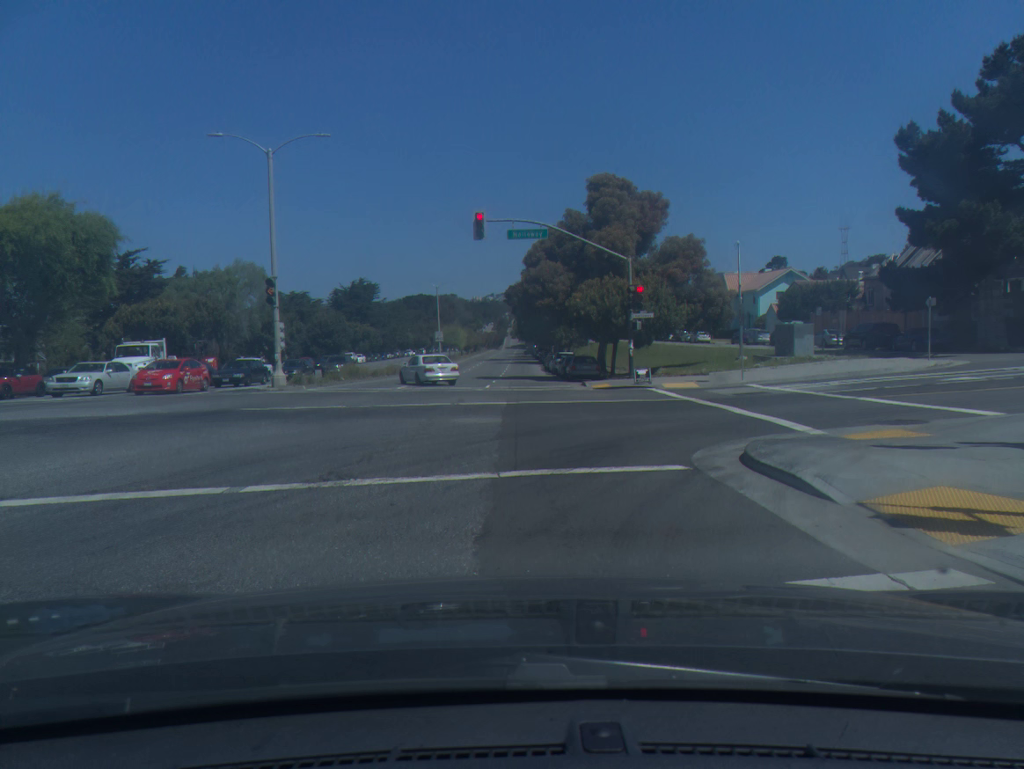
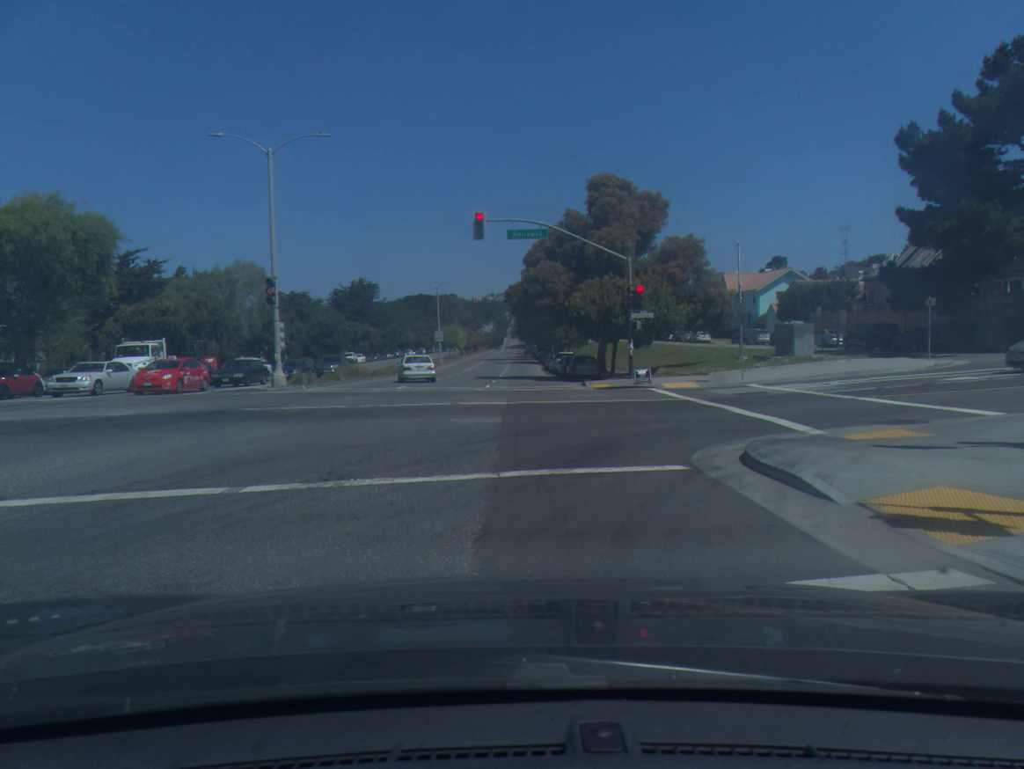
(0.0, 0.0) m; 0°
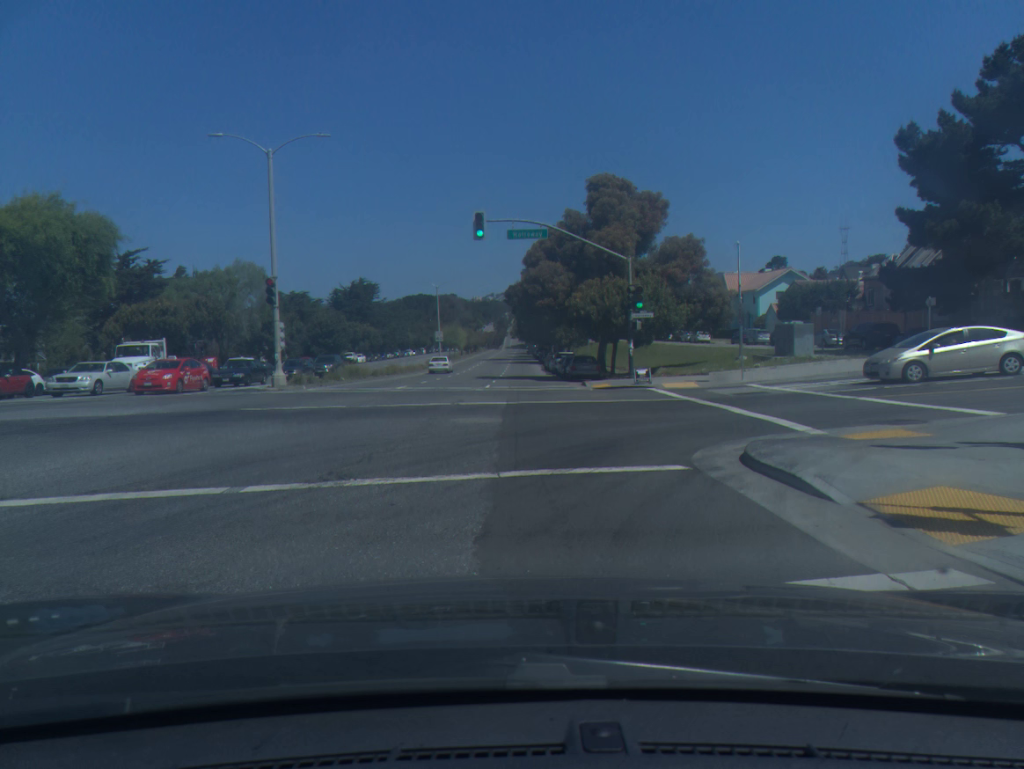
(0.0, 0.0) m; 0°
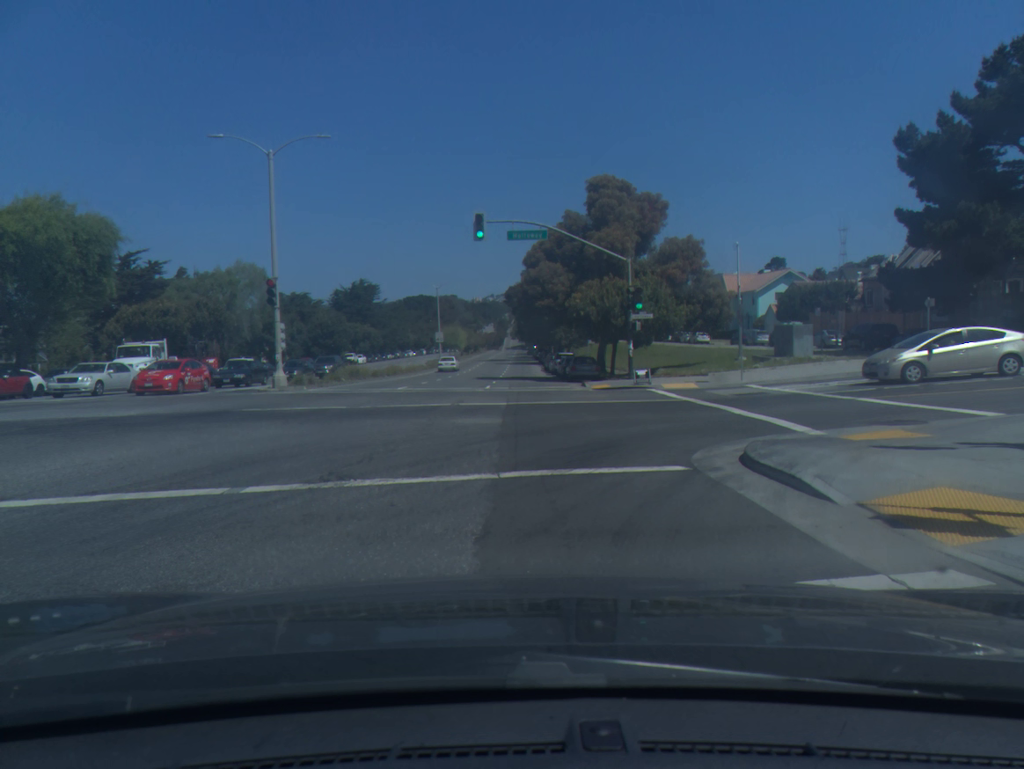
(0.0, 0.0) m; 0°
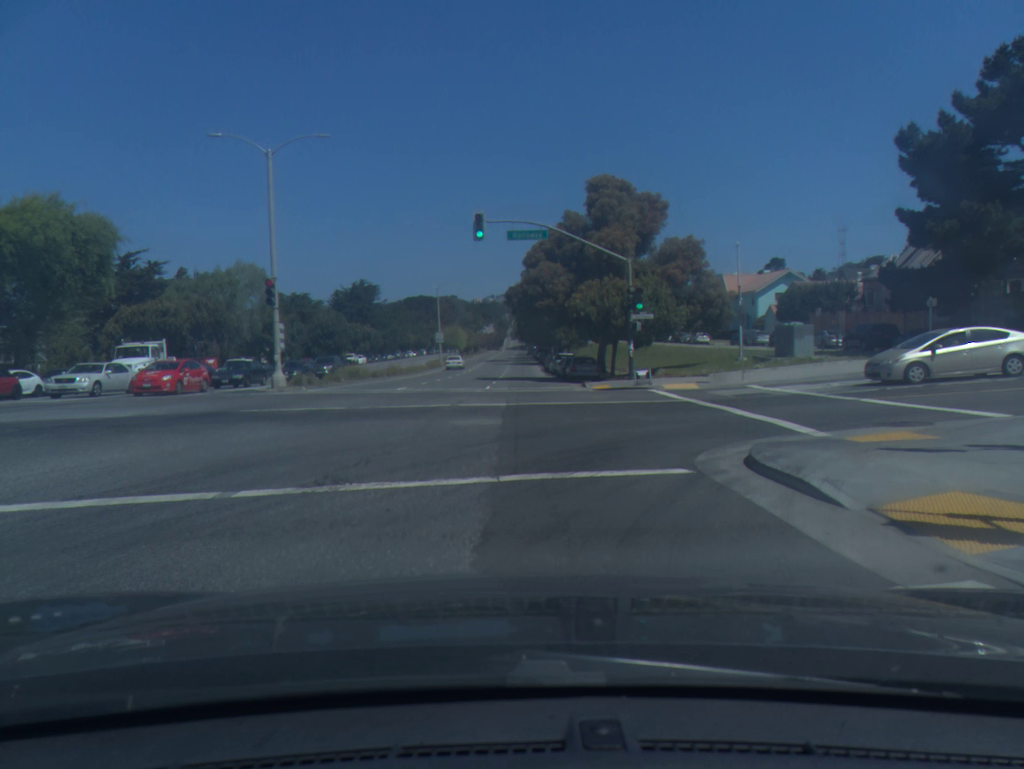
(0.0, +0.2) m; 0°
